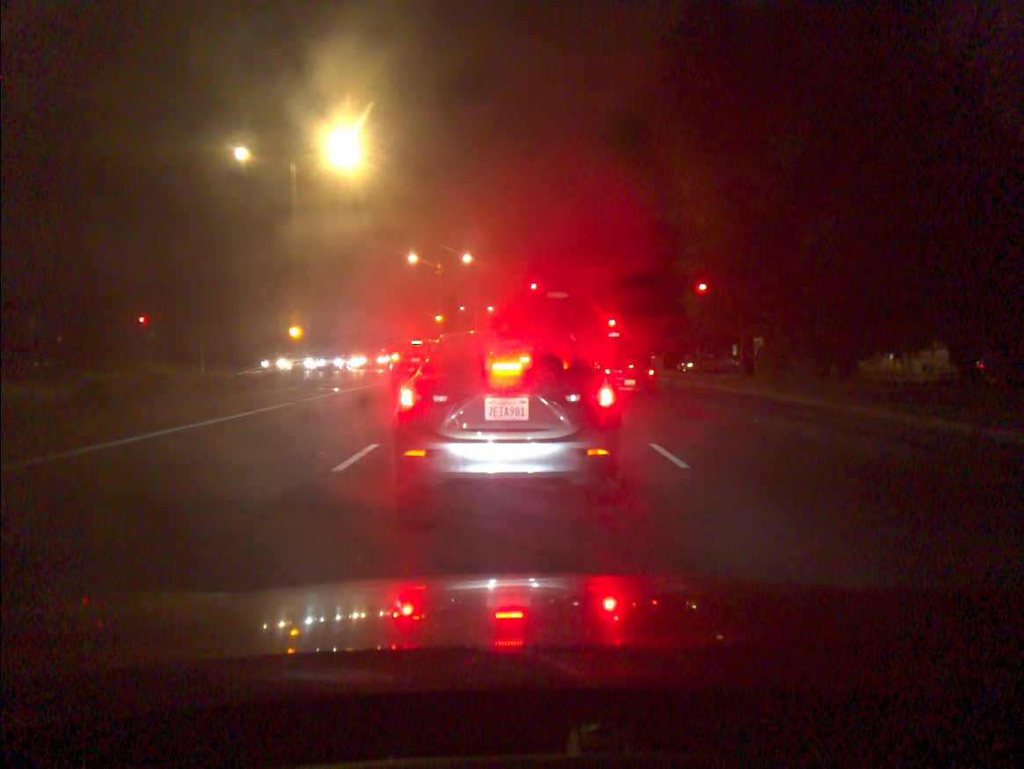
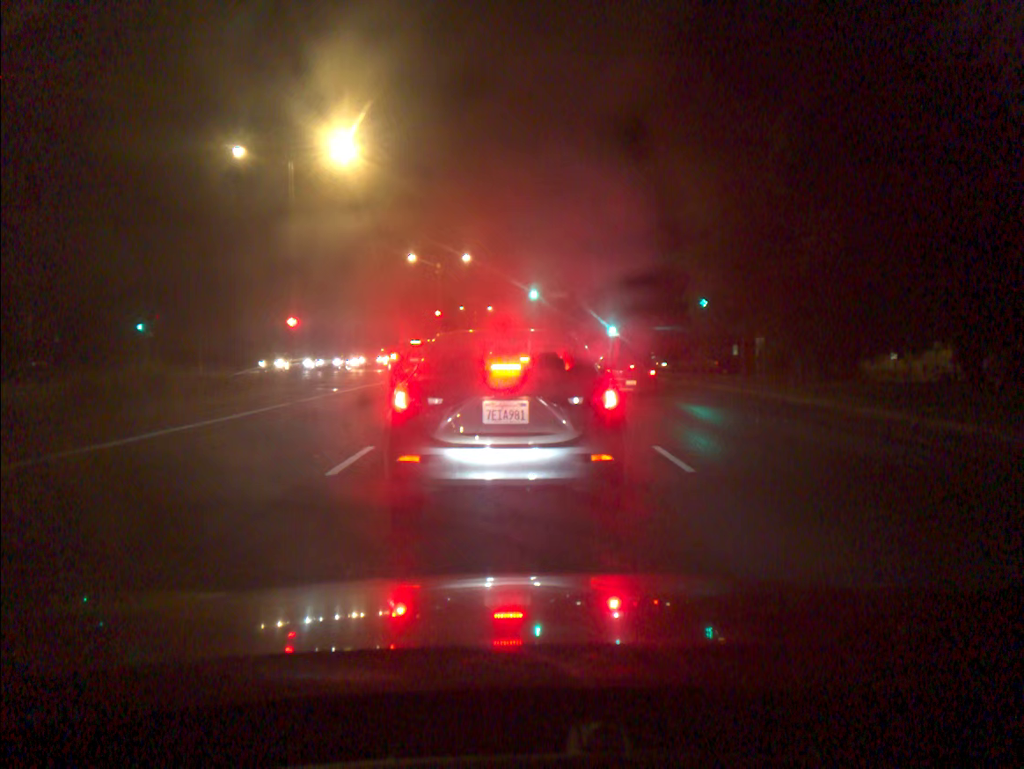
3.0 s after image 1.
(0.0, +0.4) m; 0°
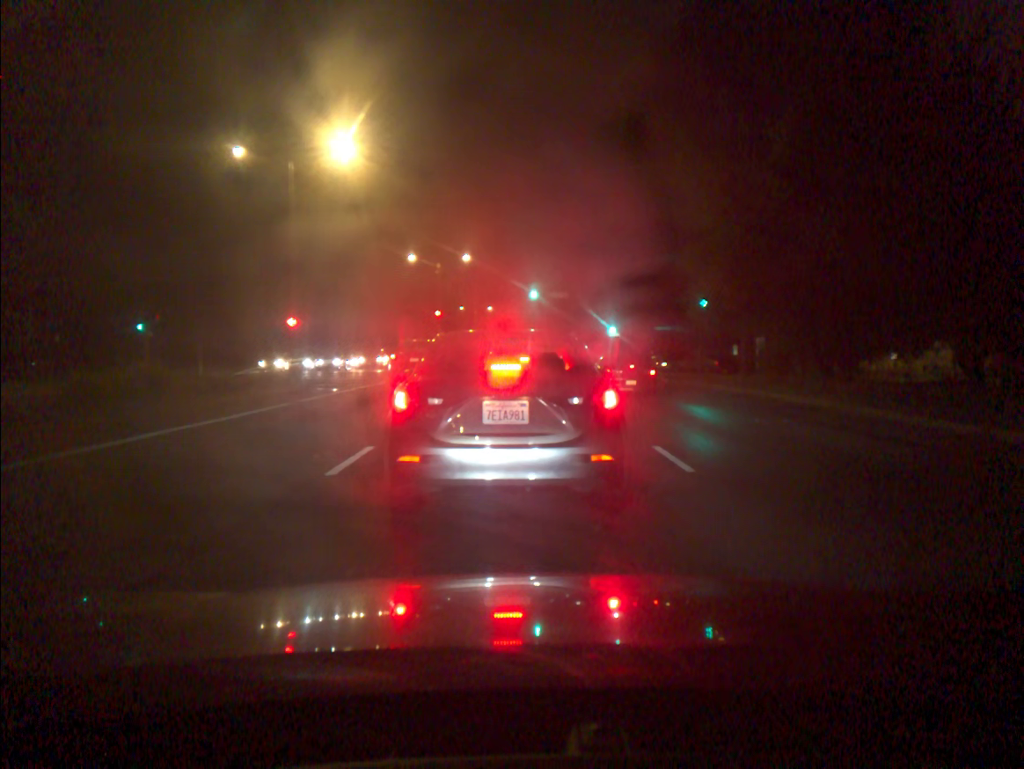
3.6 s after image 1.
(0.0, 0.0) m; 0°
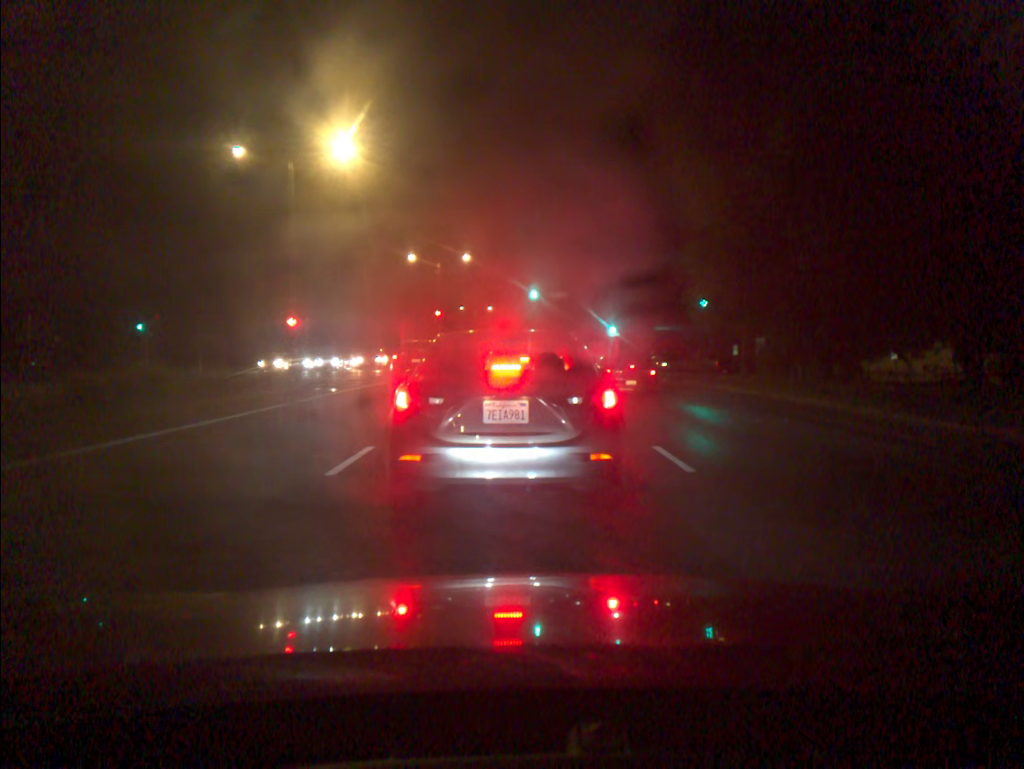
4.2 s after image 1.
(0.0, 0.0) m; 0°
